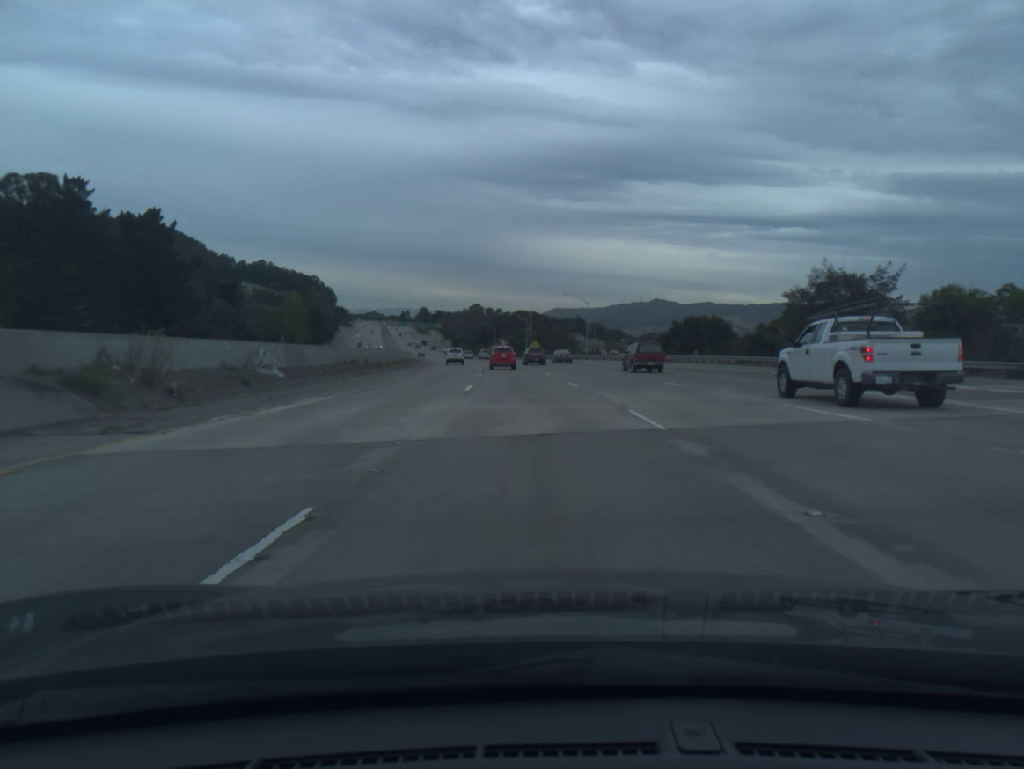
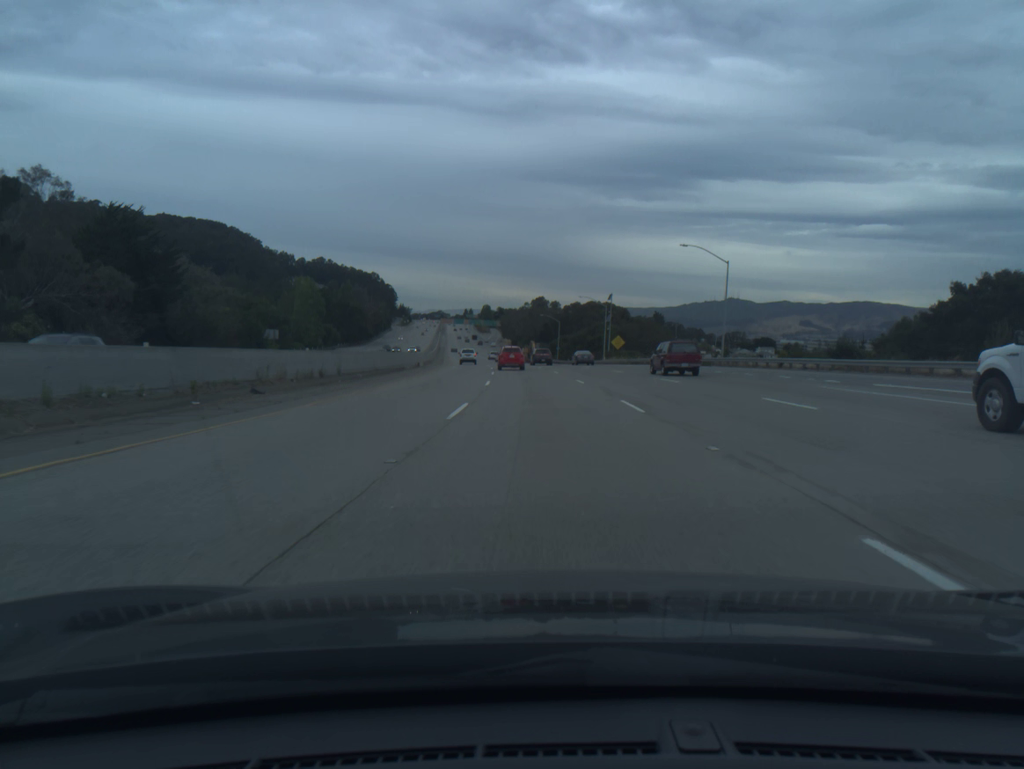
(-2.5, +54.2) m; -5°
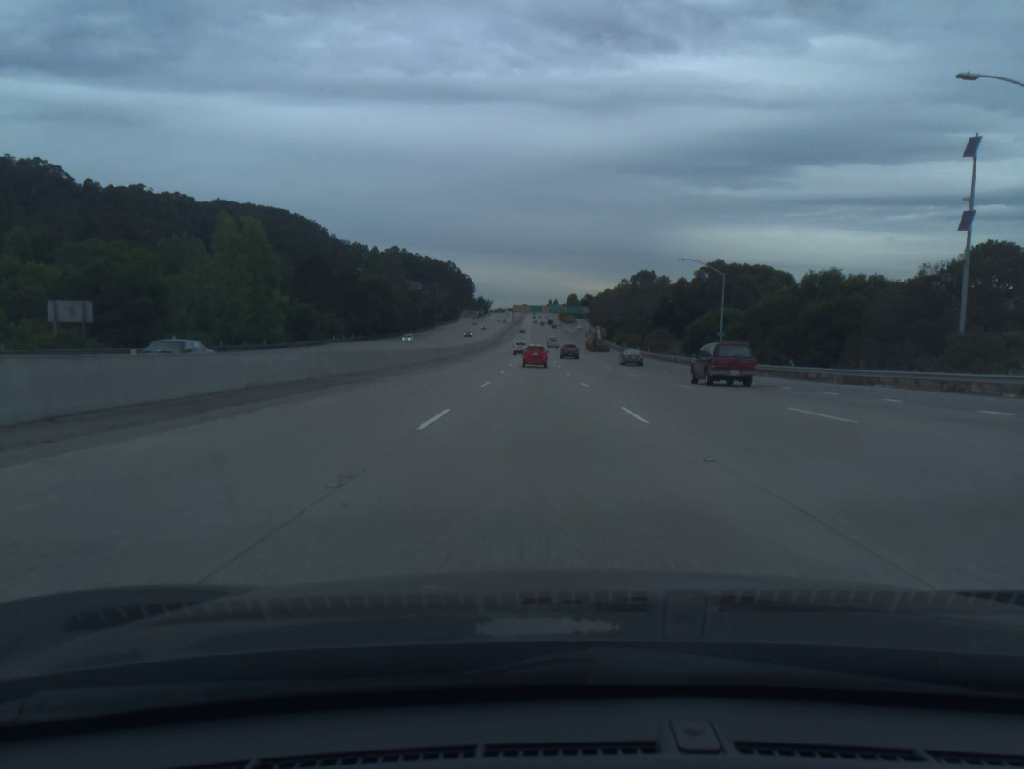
(-4.8, +89.6) m; -6°
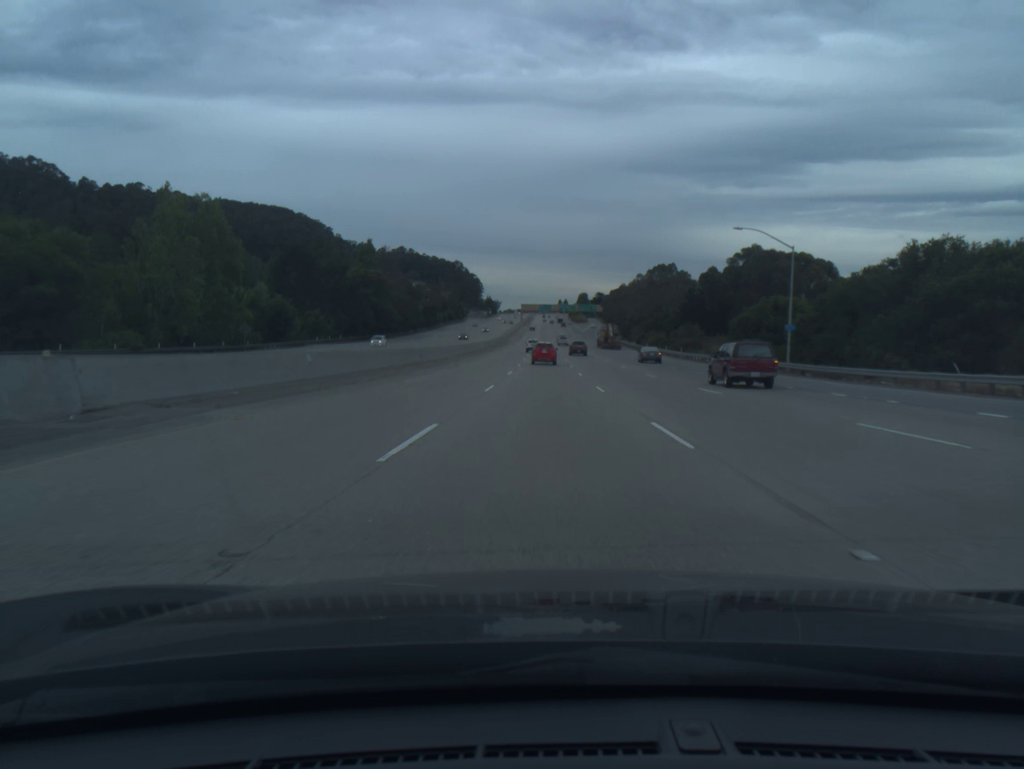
(-0.1, +17.9) m; -1°
